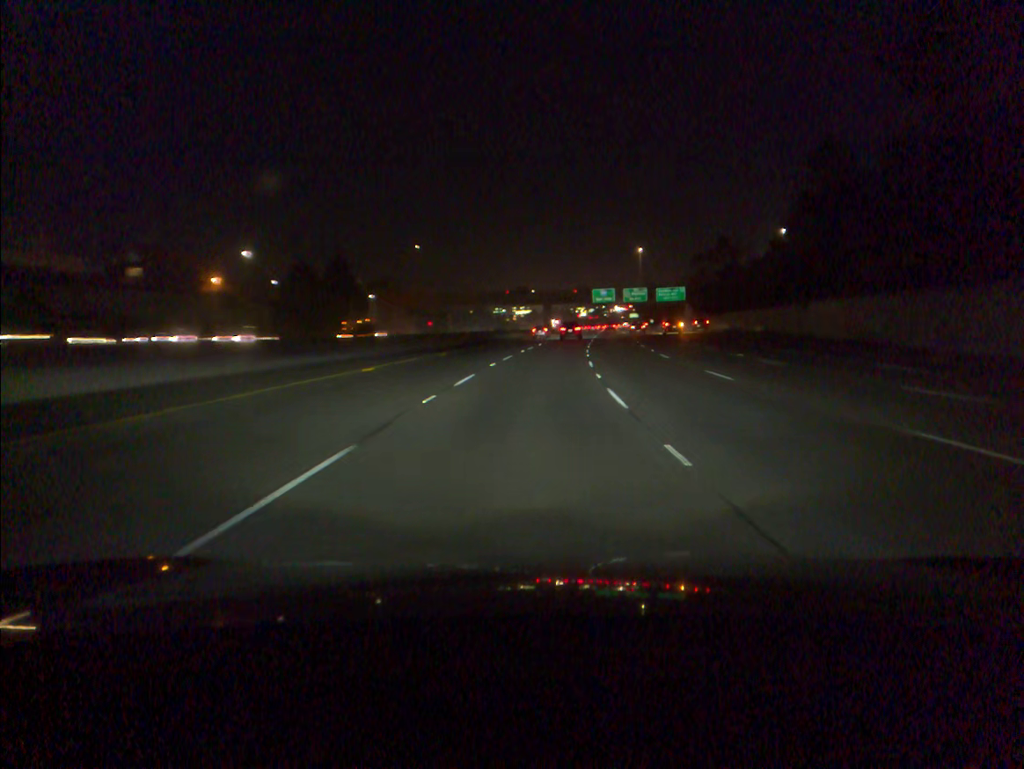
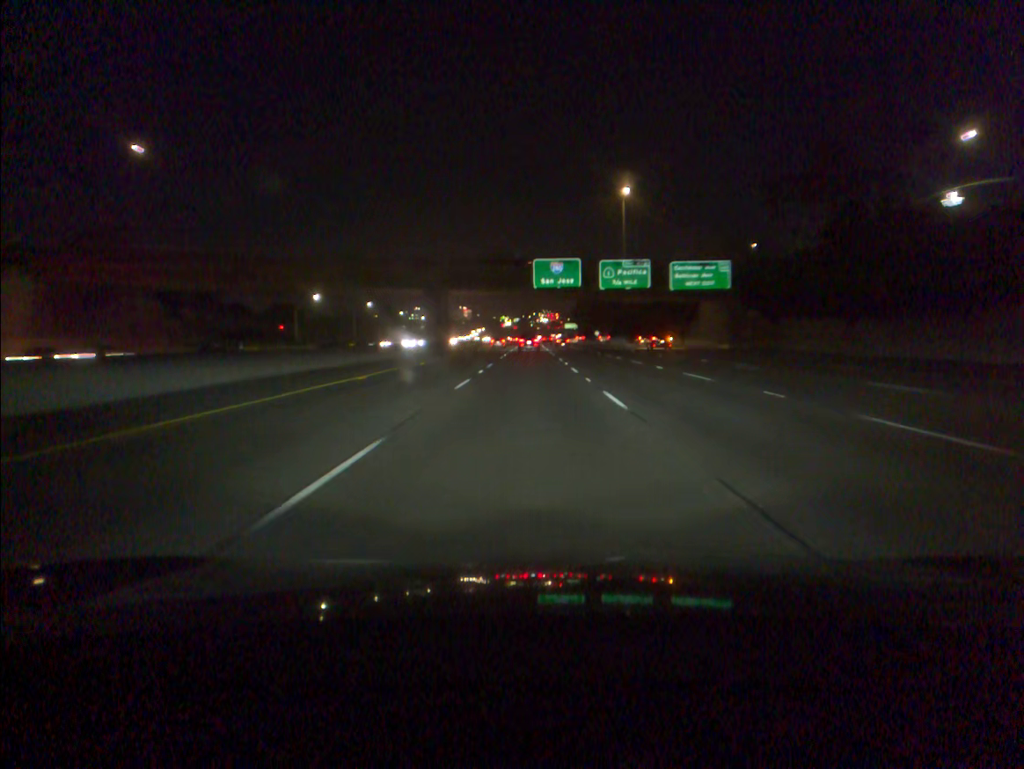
(+5.5, +86.7) m; +6°
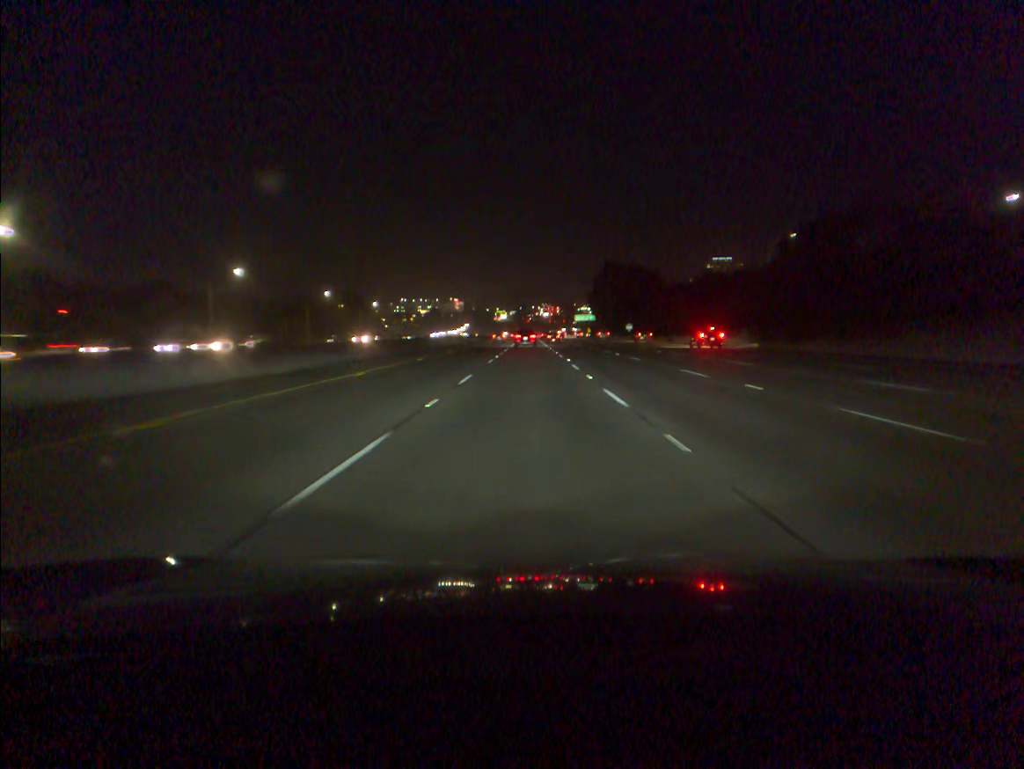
(+0.1, +87.6) m; 0°
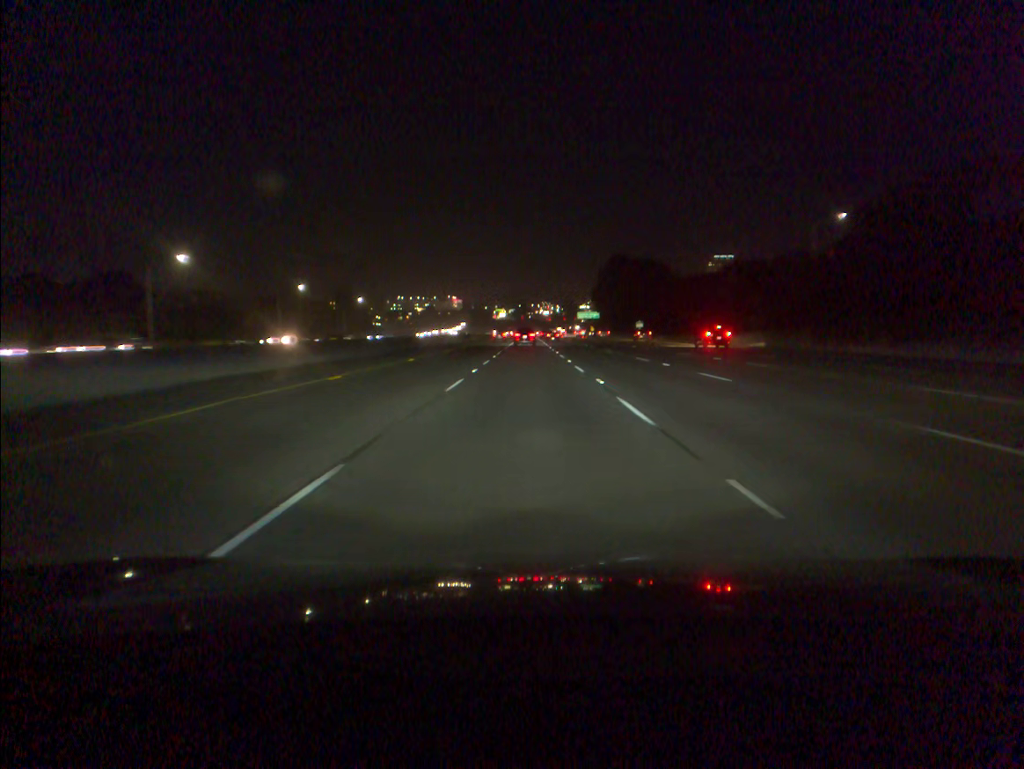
(0.0, +17.6) m; 0°
